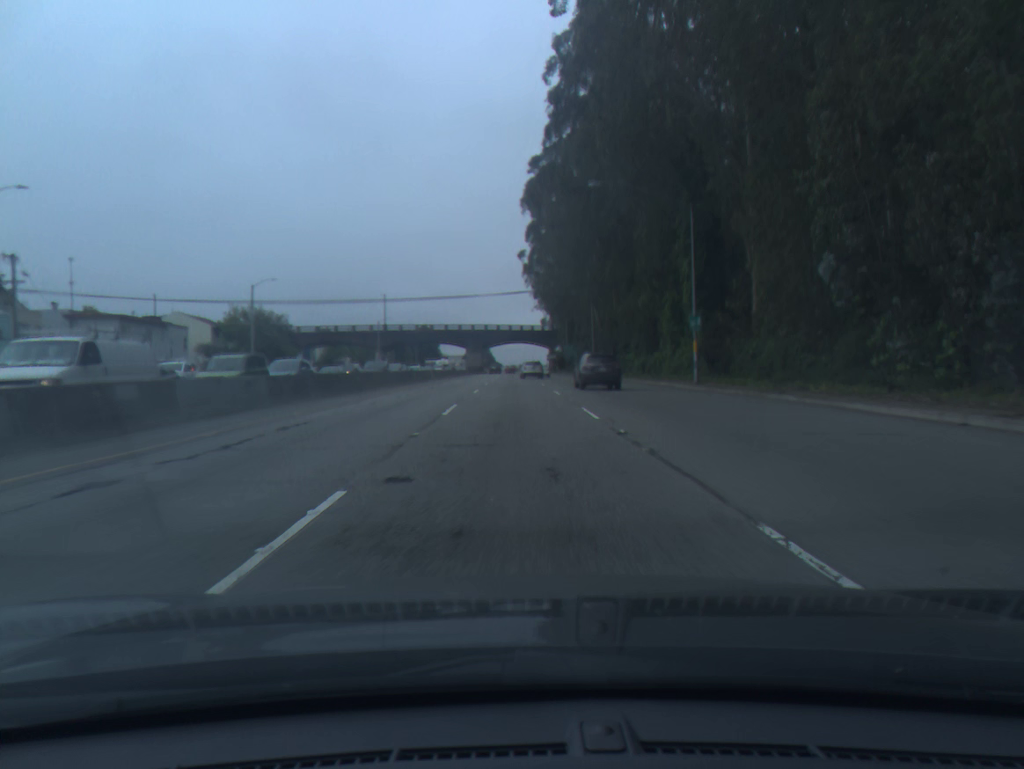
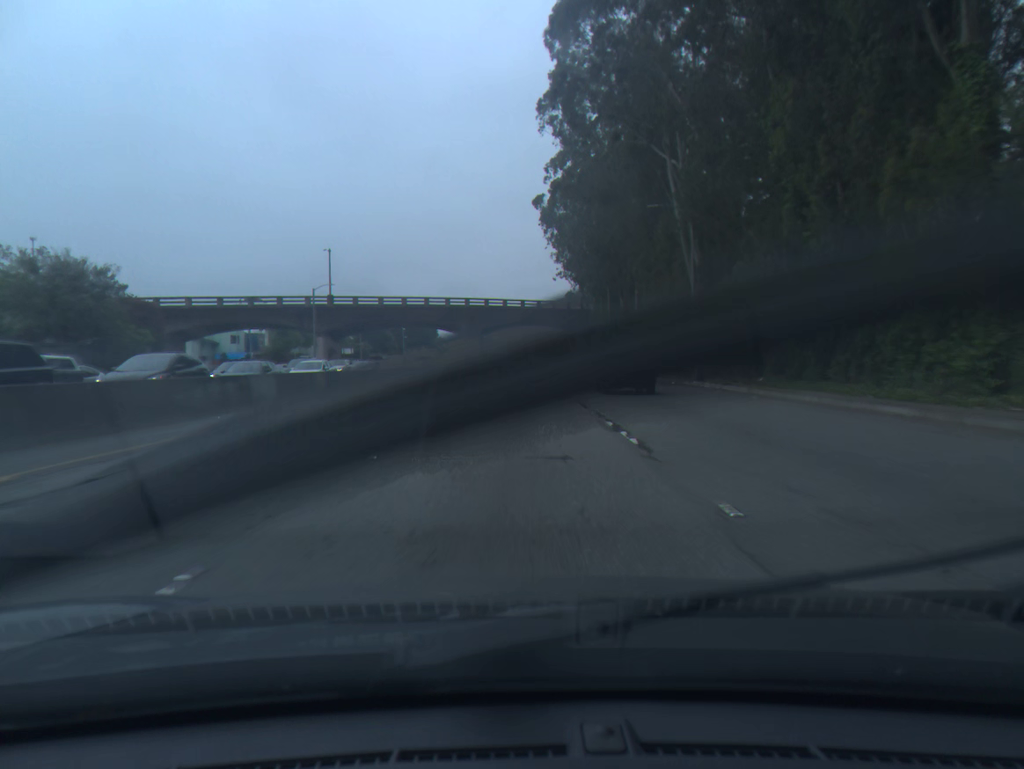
(-0.3, +47.3) m; -1°
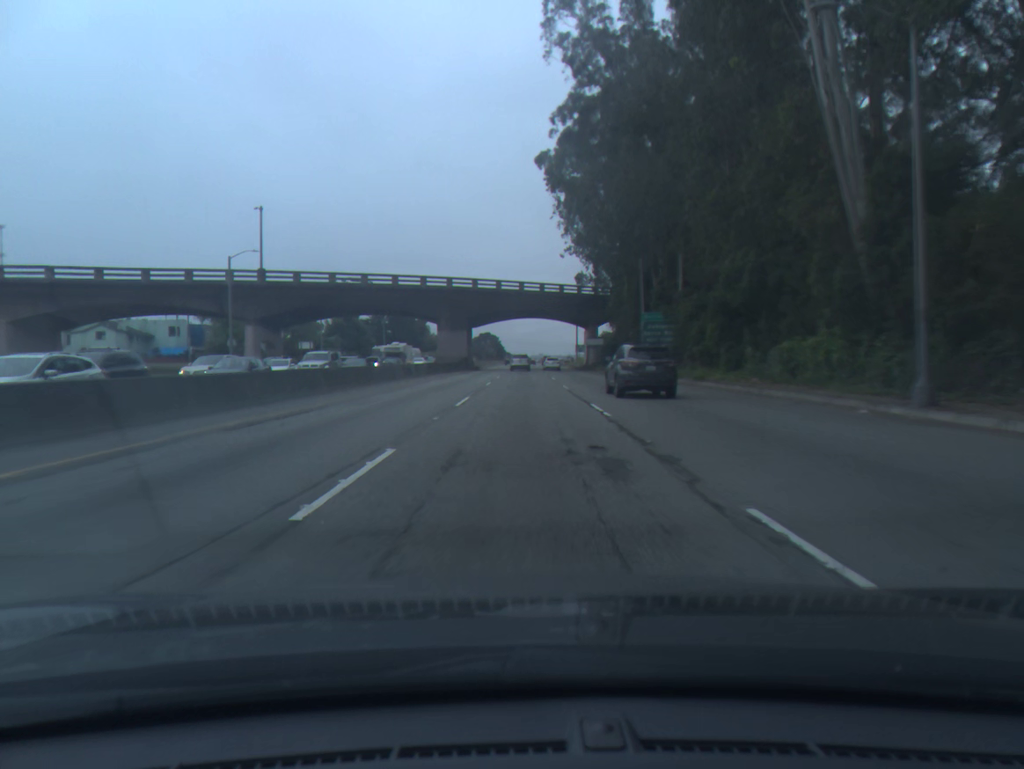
(0.0, +24.4) m; 0°
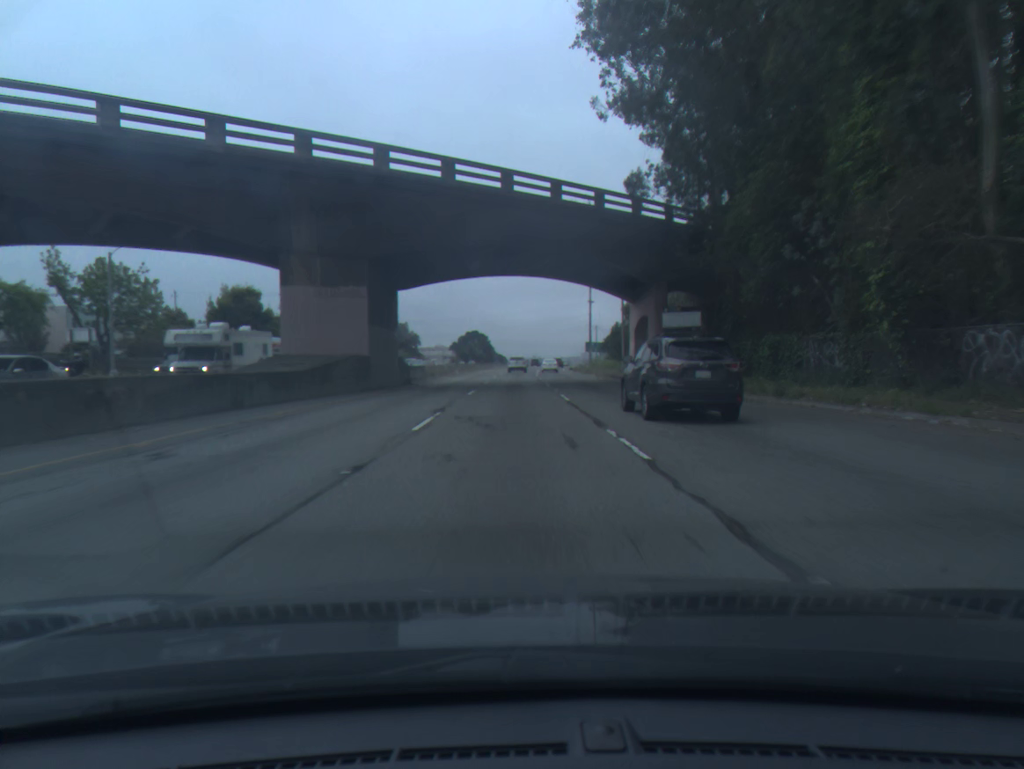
(+0.4, +51.2) m; 0°
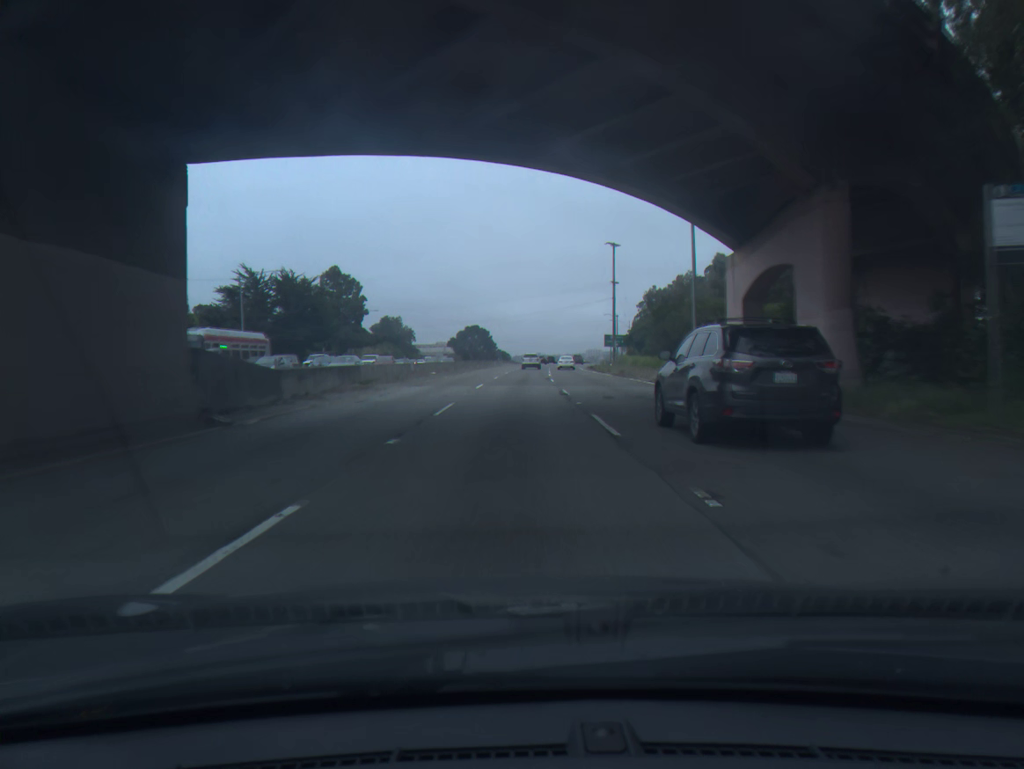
(-0.1, +26.3) m; 0°
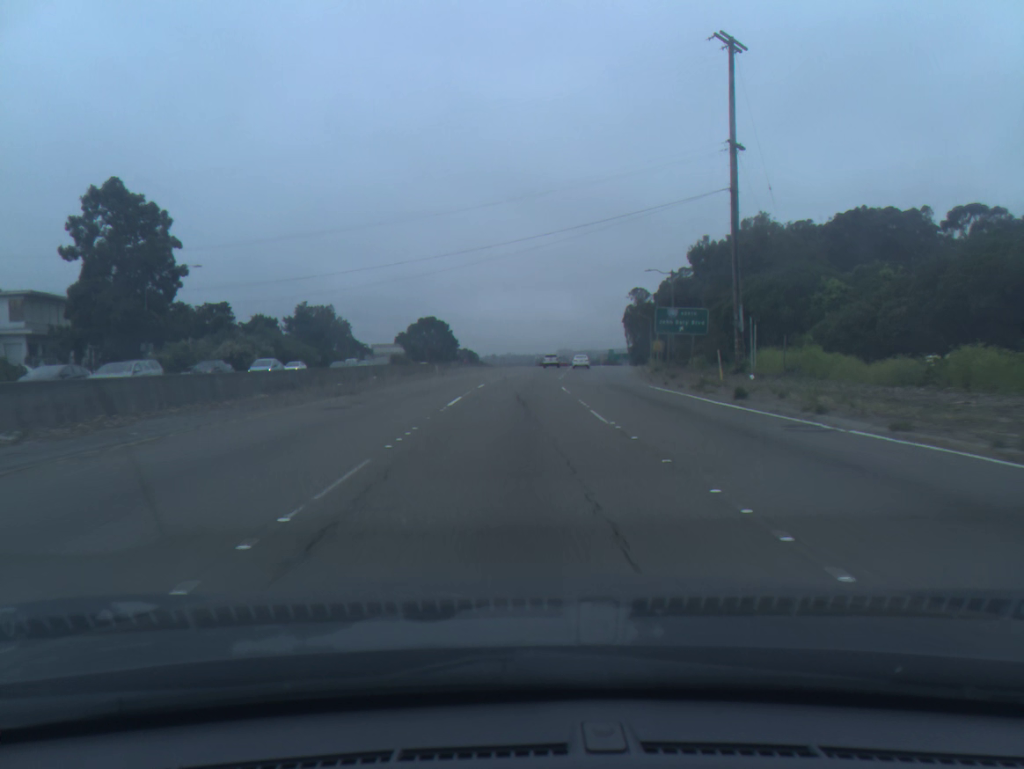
(+0.8, +65.4) m; +2°
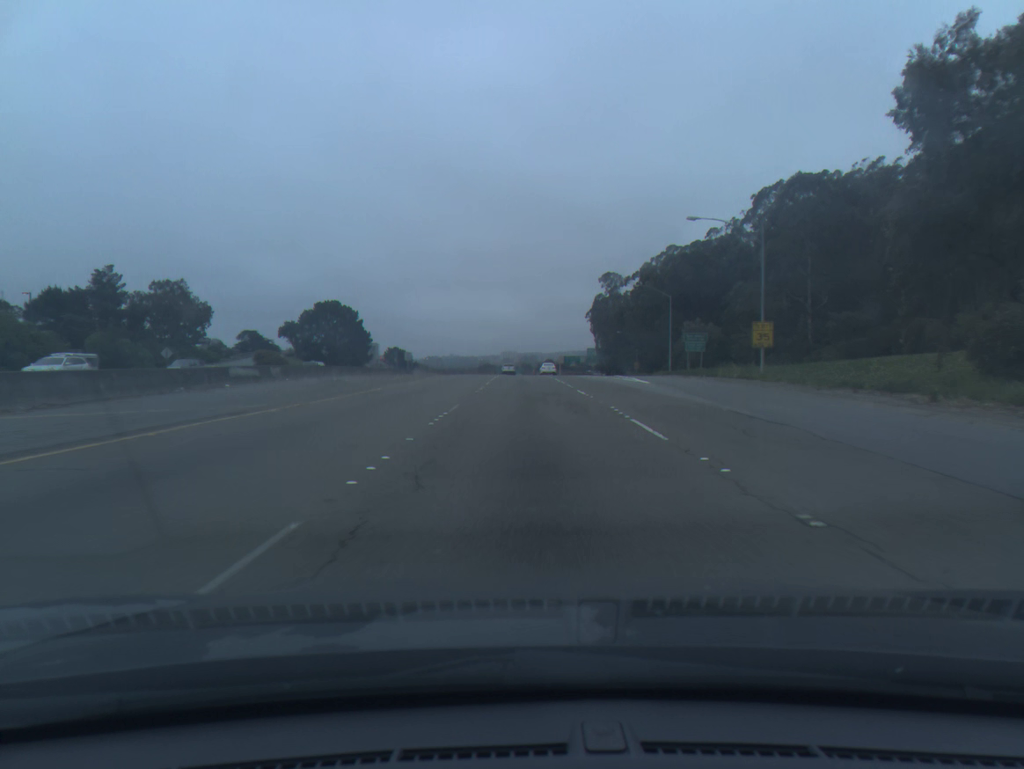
(+1.5, +64.6) m; +4°
